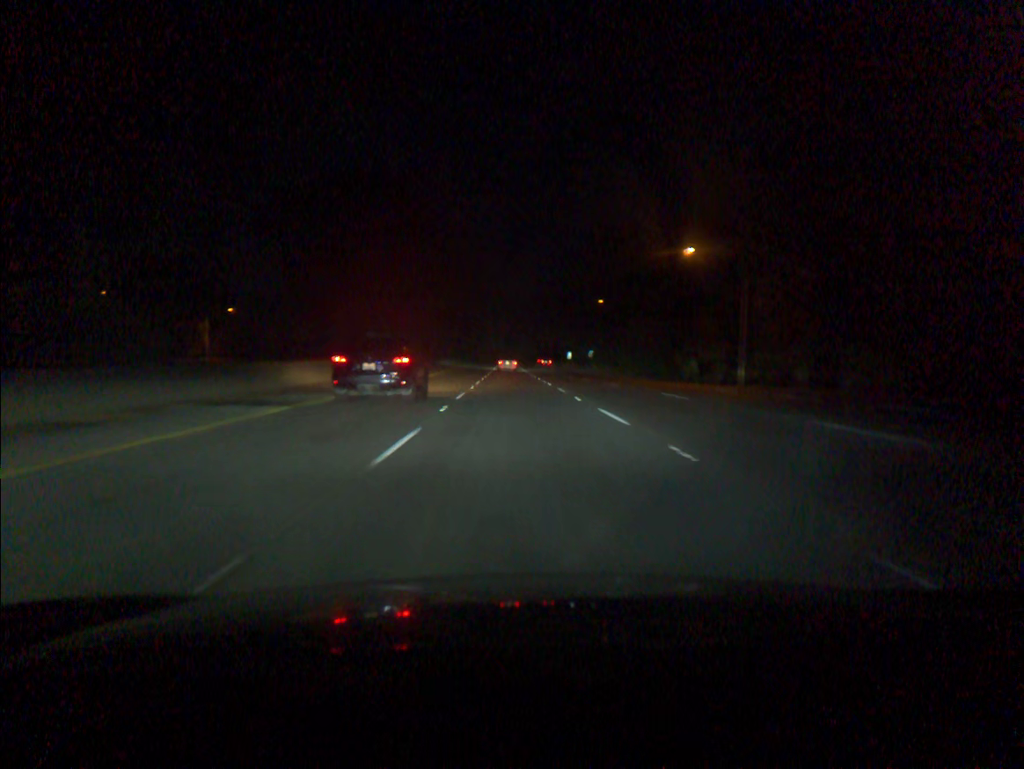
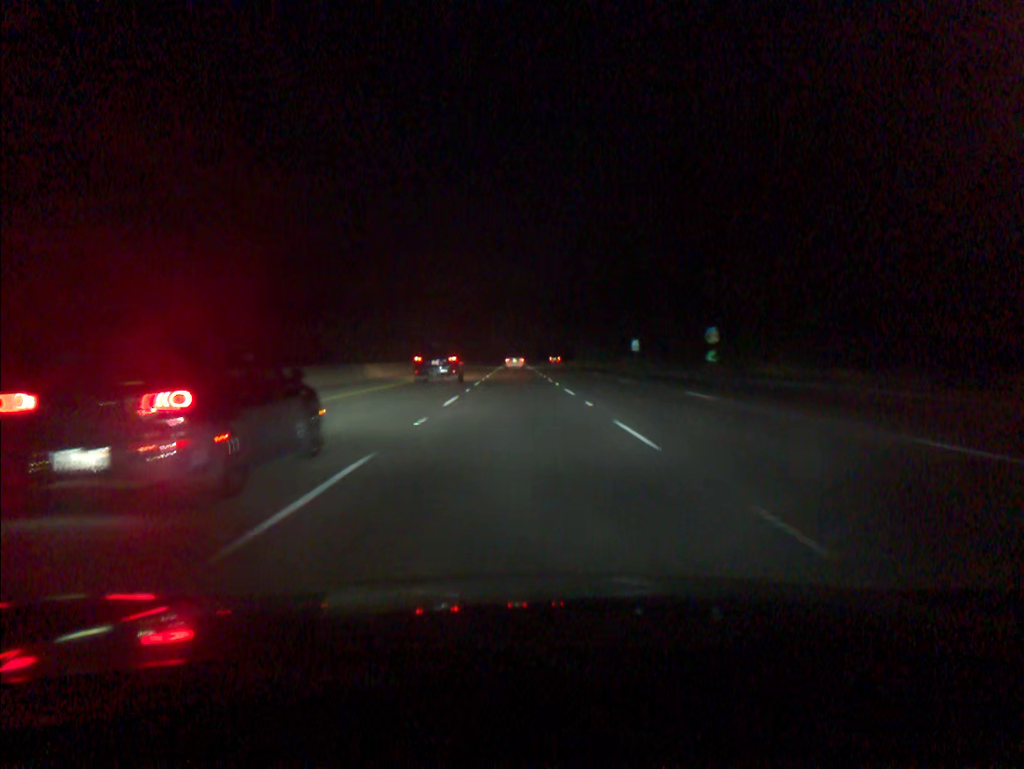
(-1.2, +91.6) m; -1°
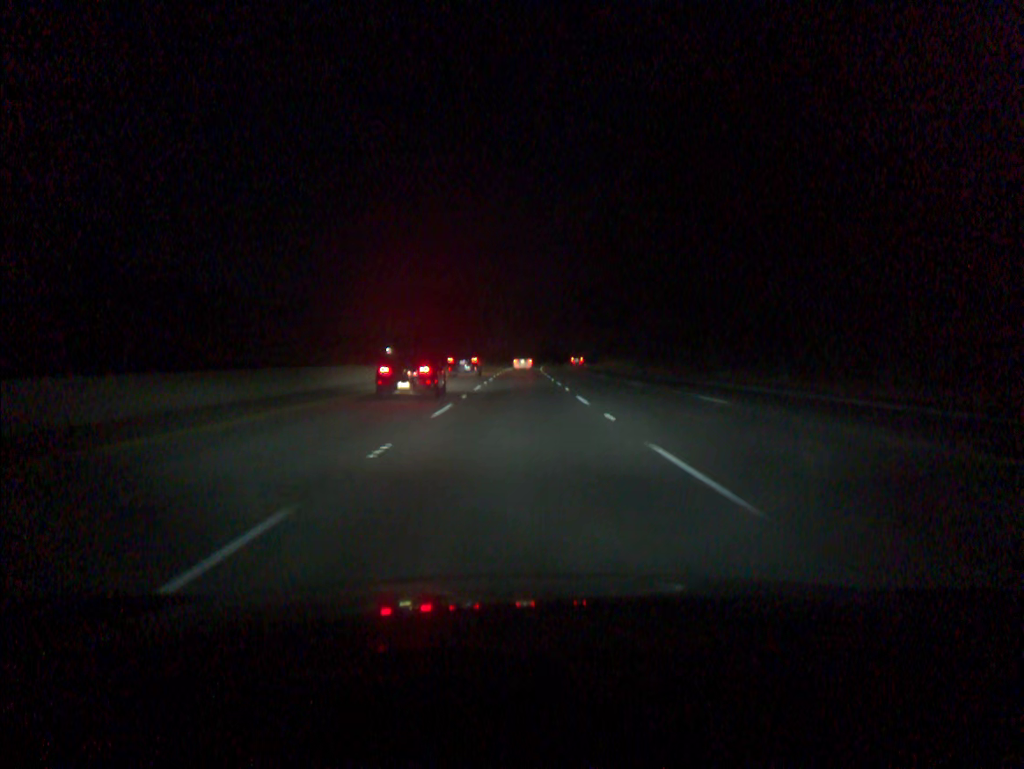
(-0.5, +91.4) m; 0°
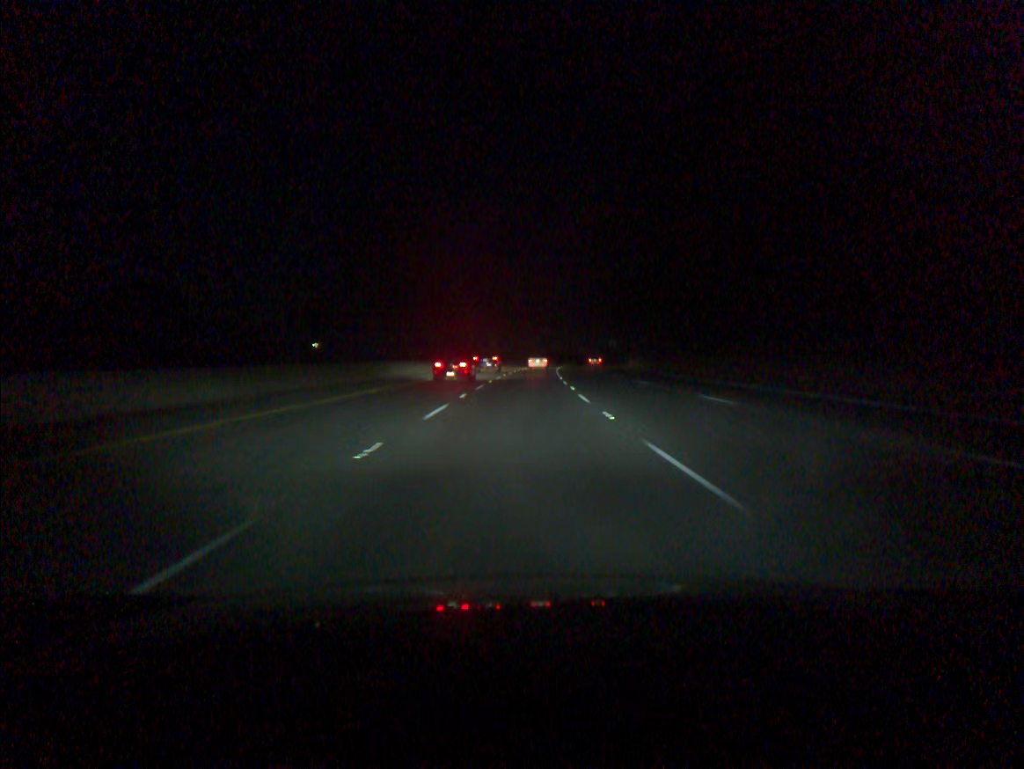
(+0.3, +73.1) m; +1°
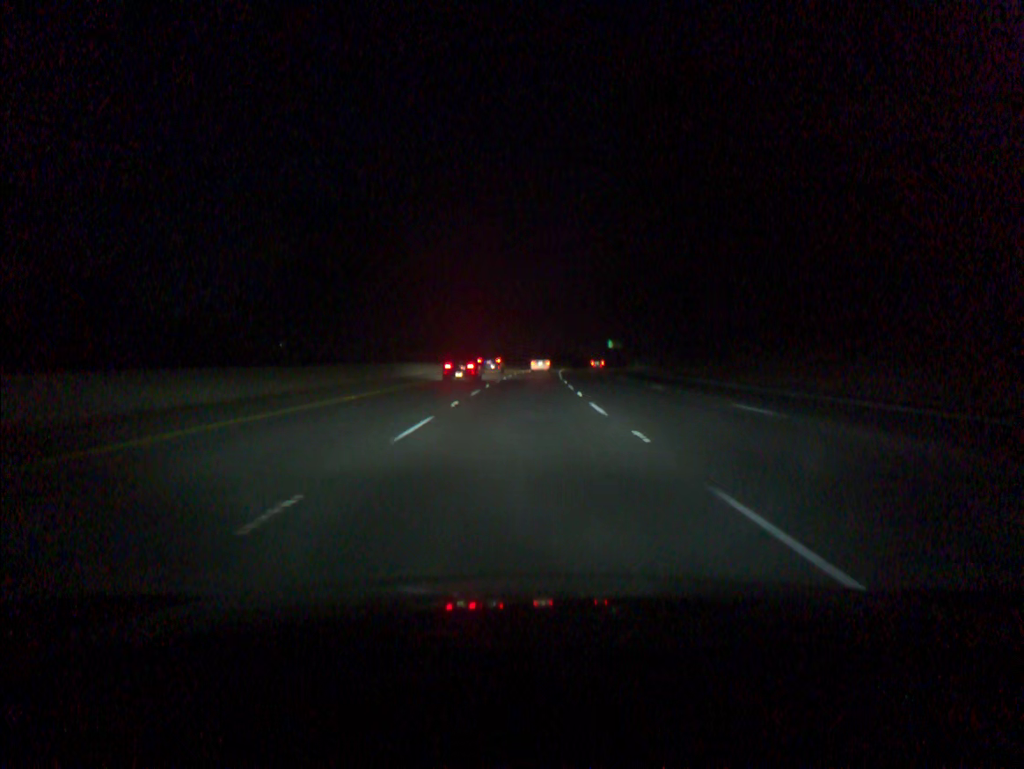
(+0.1, +18.3) m; +1°
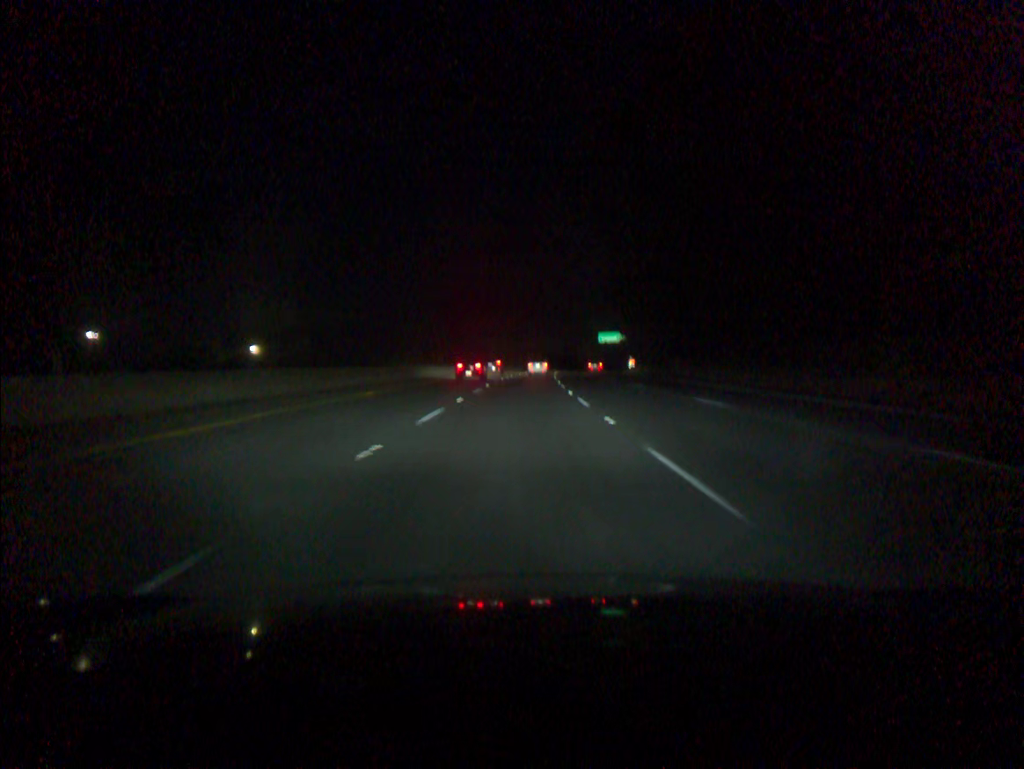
(+1.2, +54.9) m; +2°
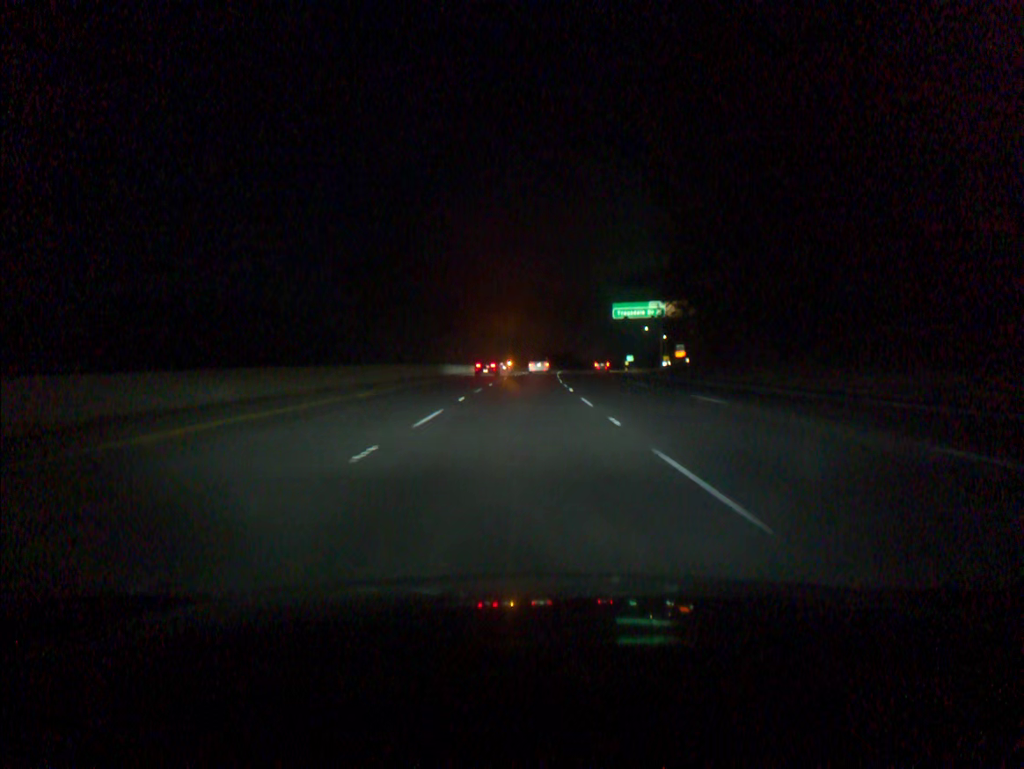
(+1.5, +73.4) m; +2°
